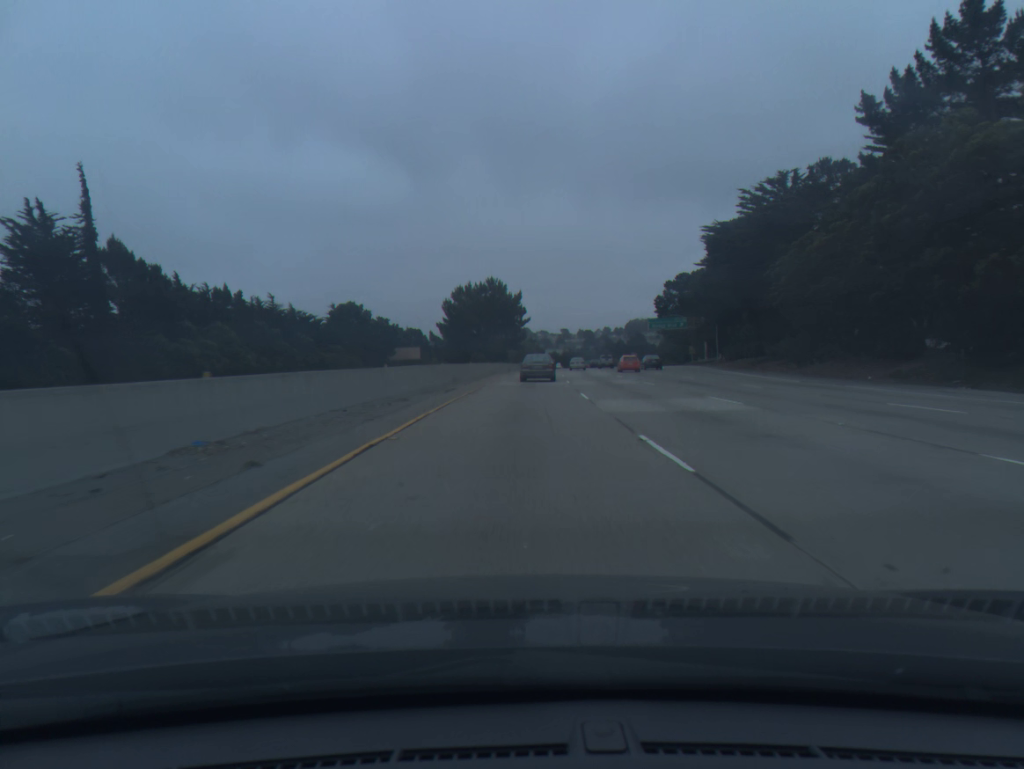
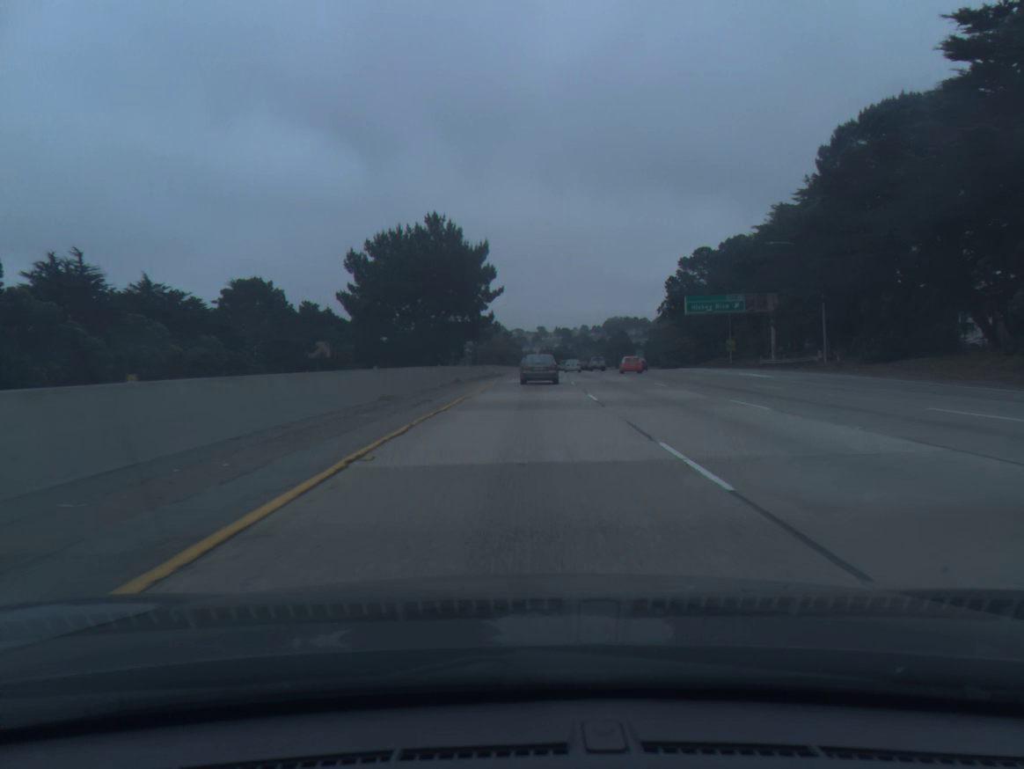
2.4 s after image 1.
(+0.7, +46.1) m; +2°
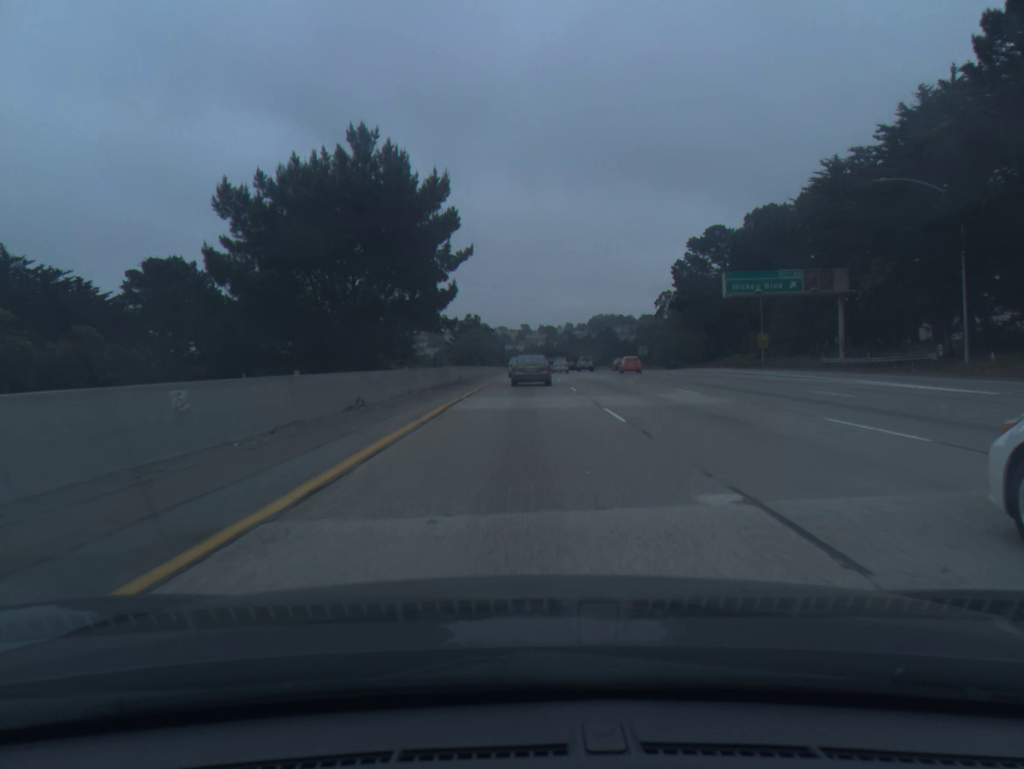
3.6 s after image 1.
(+0.2, +22.1) m; +1°
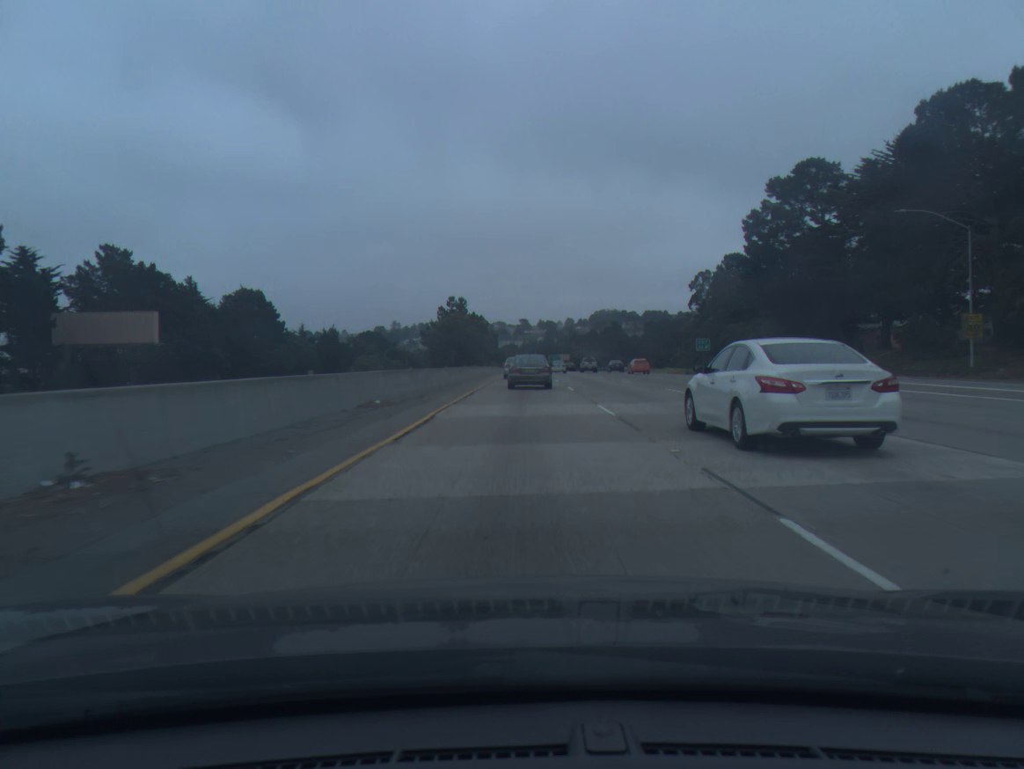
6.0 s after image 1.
(+0.3, +42.3) m; 0°
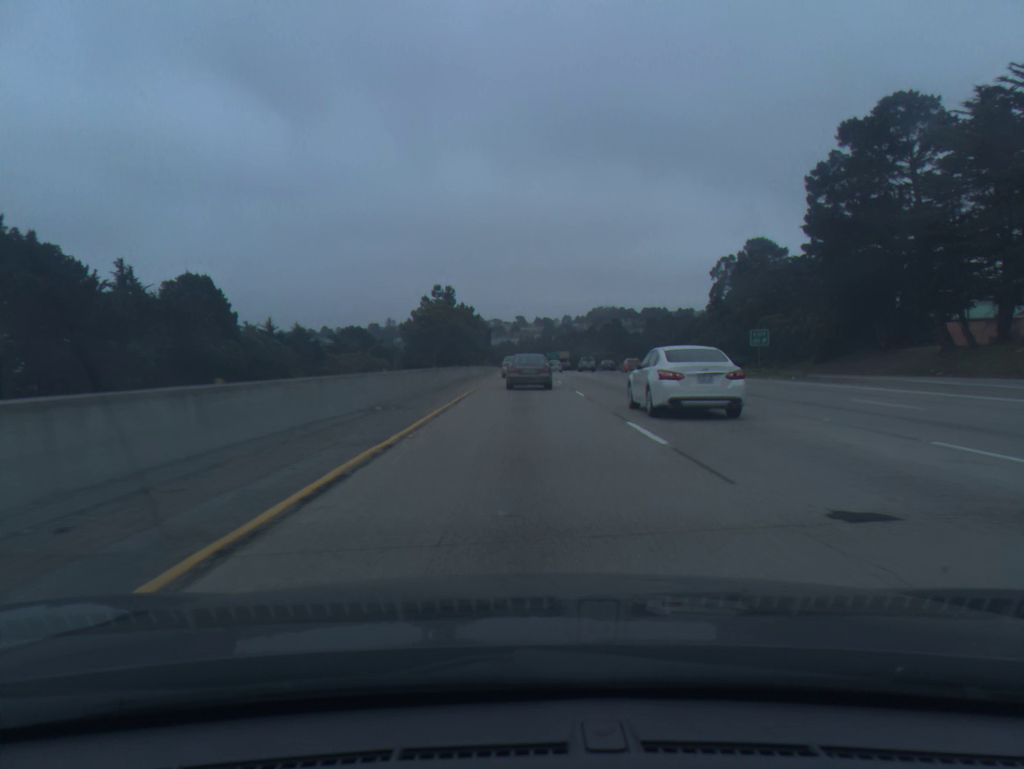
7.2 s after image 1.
(0.0, +20.3) m; 0°
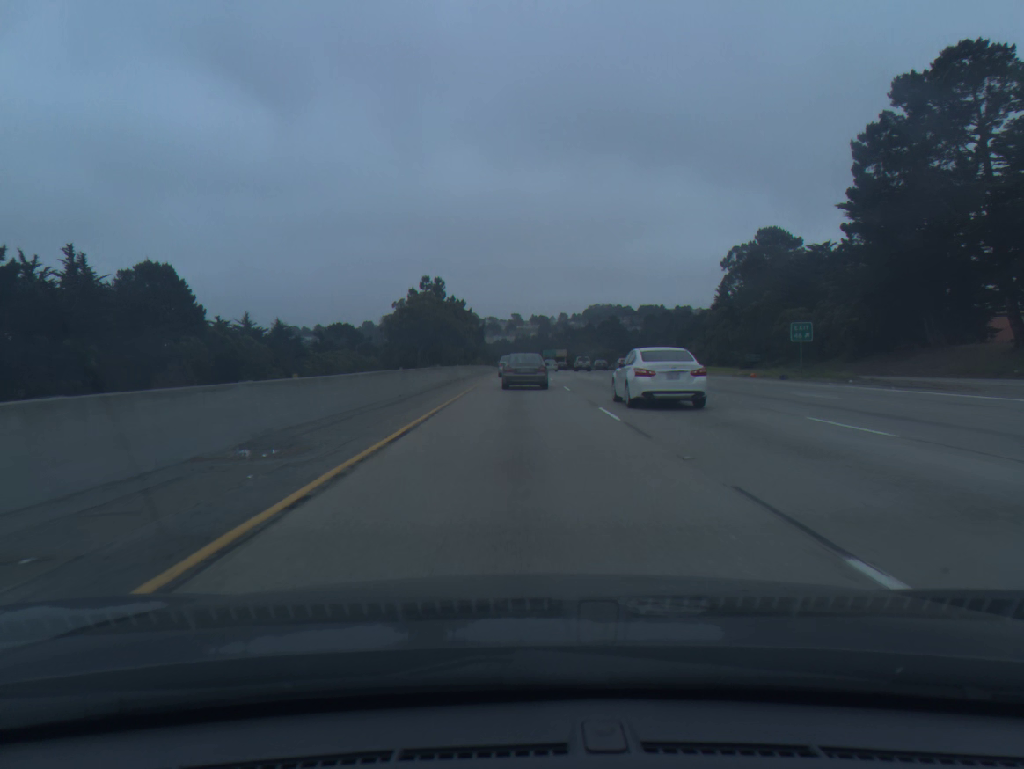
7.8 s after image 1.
(0.0, +10.0) m; 0°
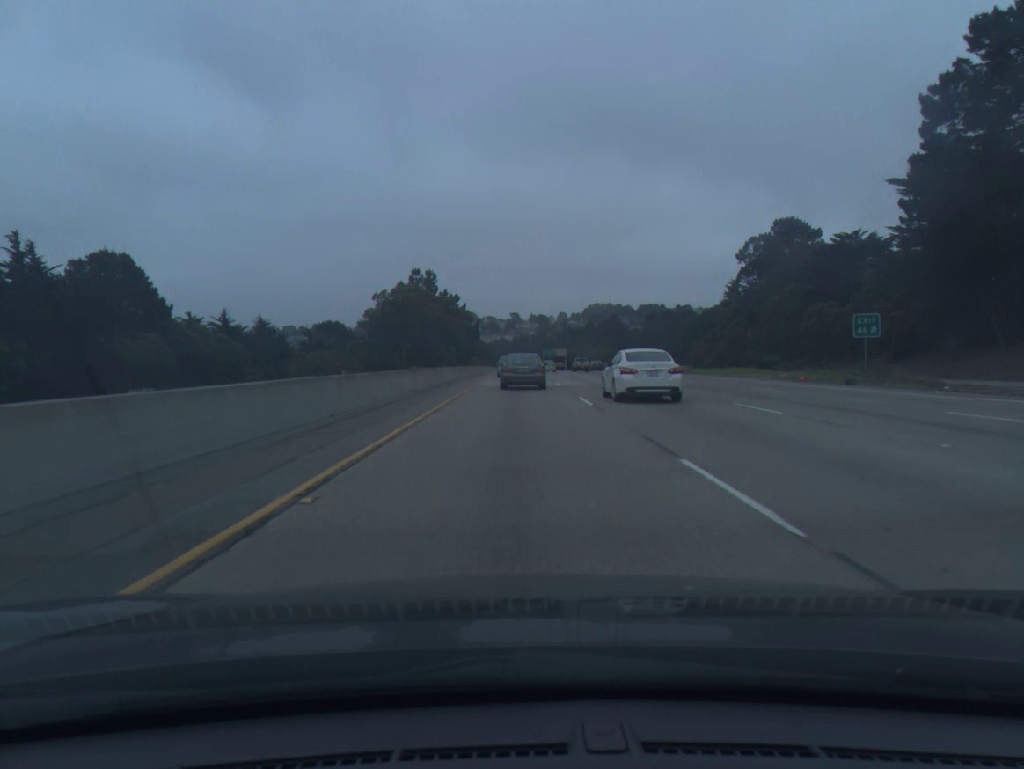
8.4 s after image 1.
(0.0, +9.8) m; 0°
